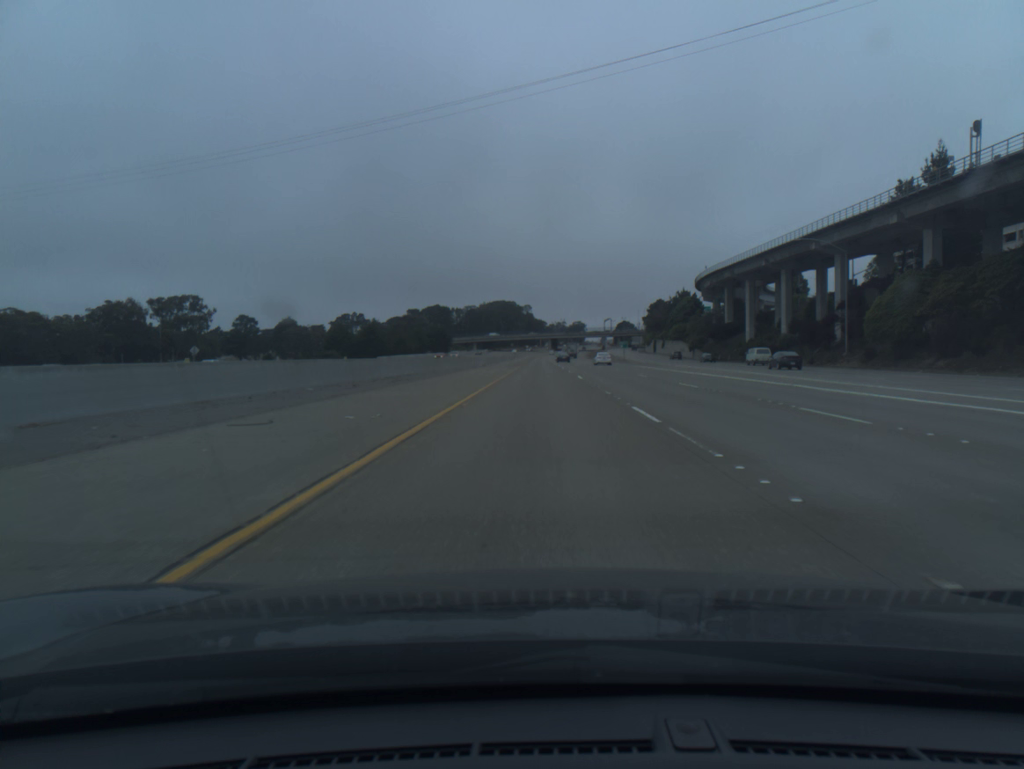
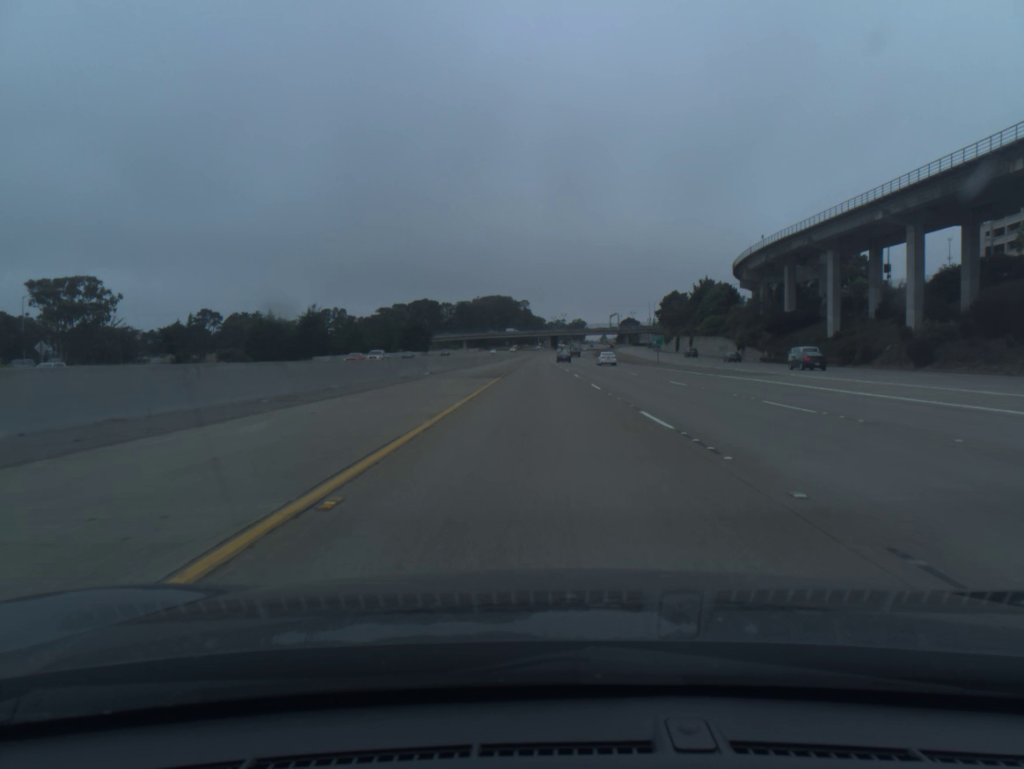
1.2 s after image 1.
(0.0, +40.9) m; 0°
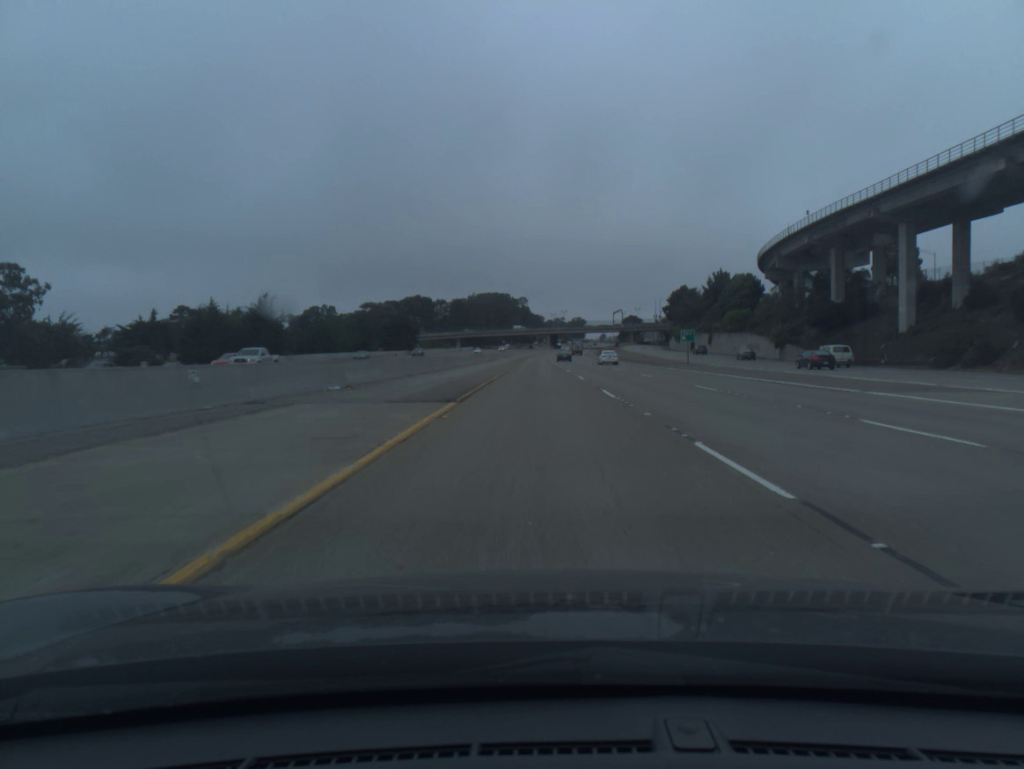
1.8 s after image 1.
(0.0, +20.5) m; 0°
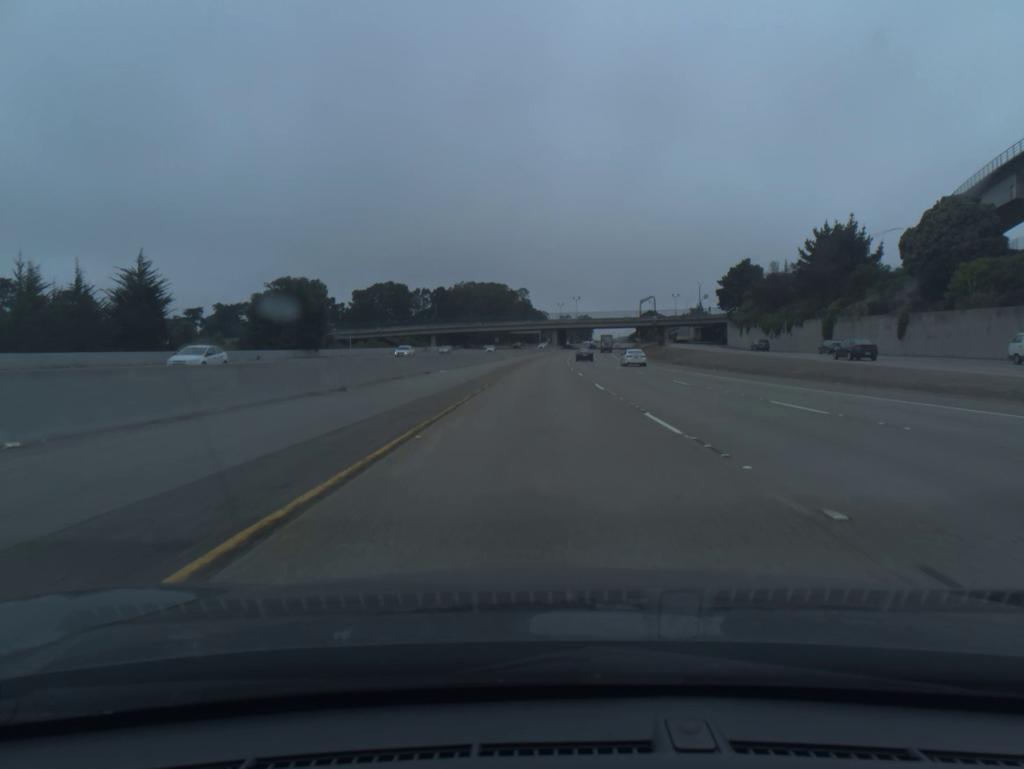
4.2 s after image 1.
(-0.2, +82.1) m; 0°
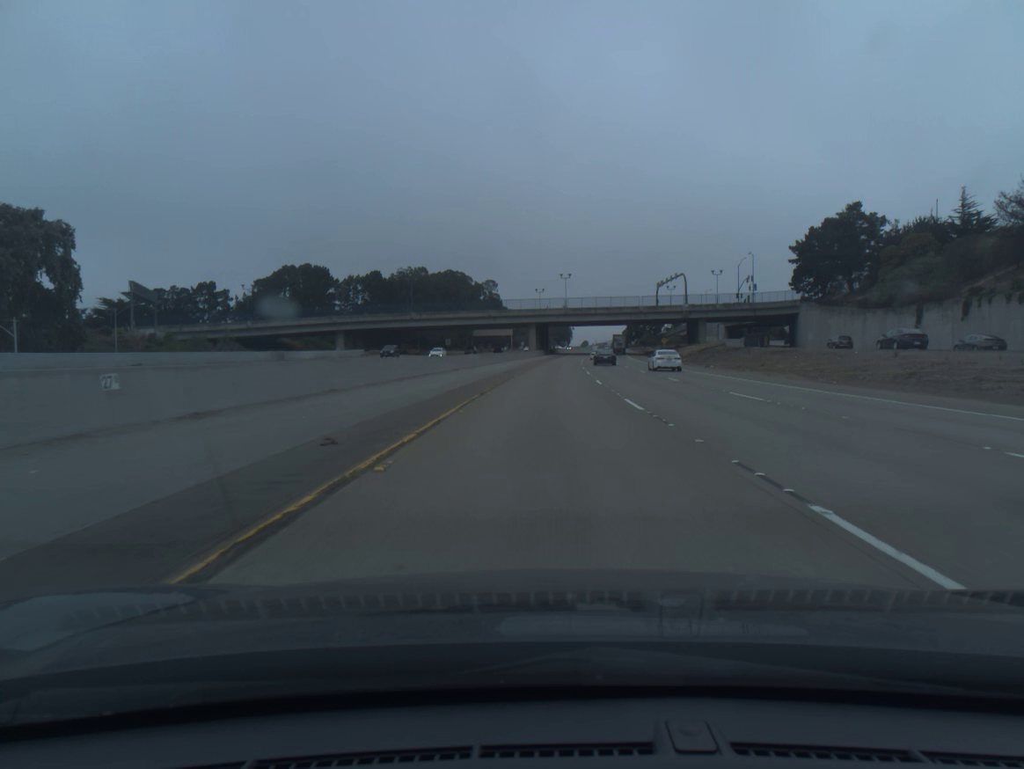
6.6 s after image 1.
(+0.9, +82.0) m; +2°
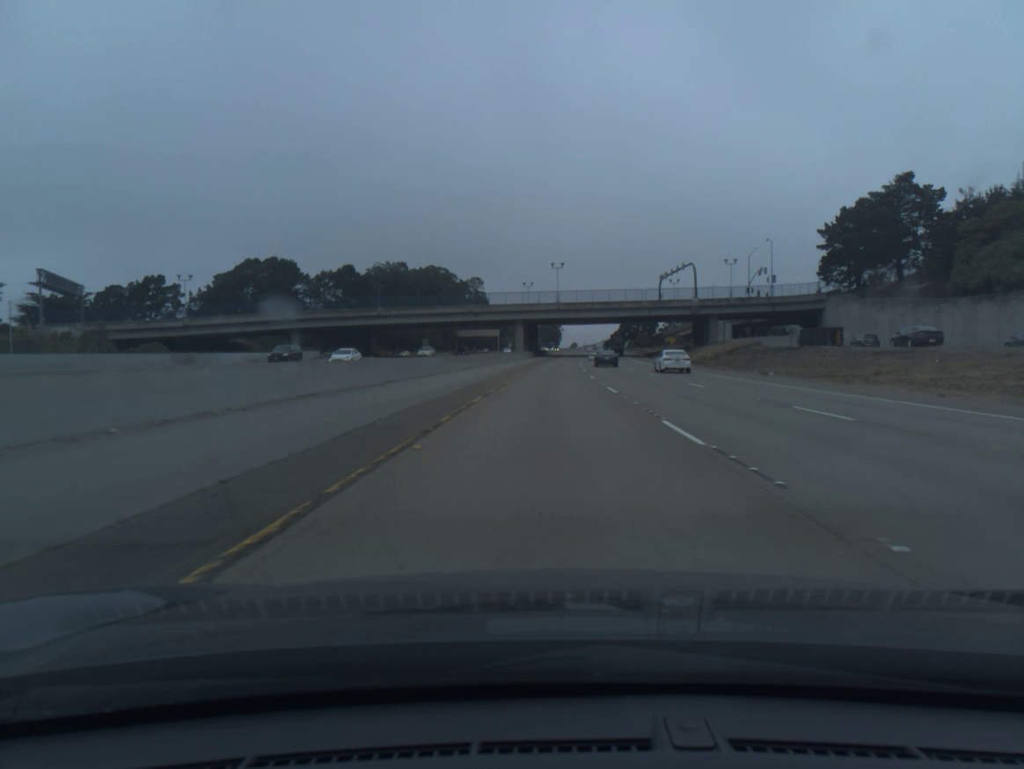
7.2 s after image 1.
(+0.1, +20.5) m; +1°
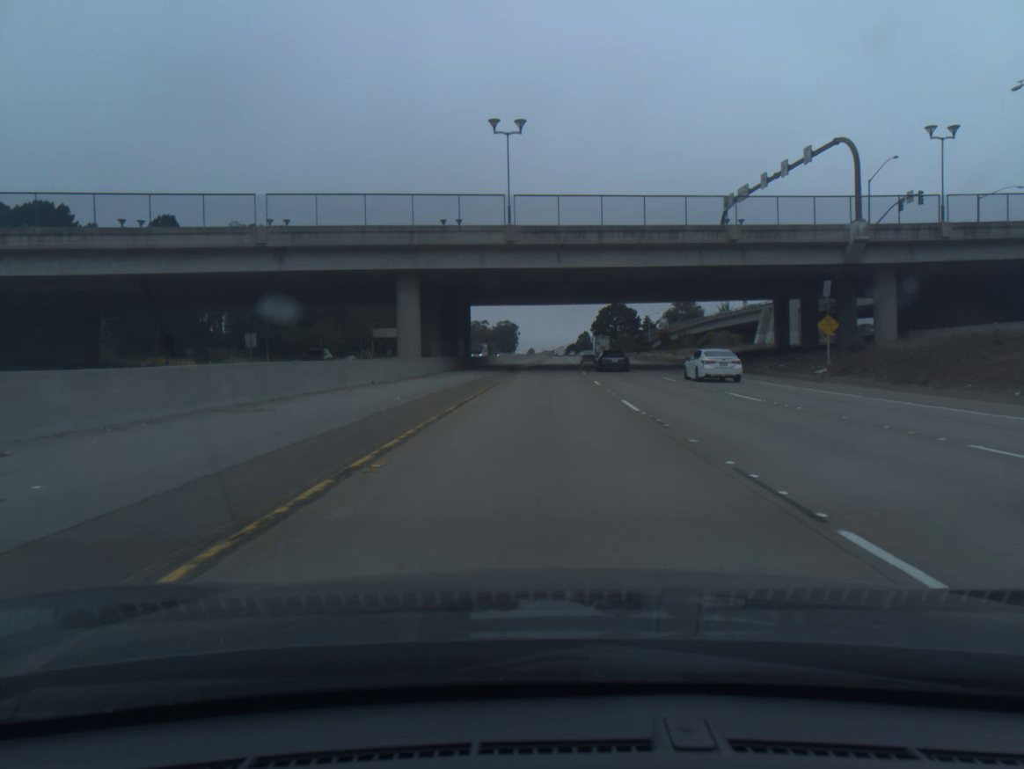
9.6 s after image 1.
(+2.4, +81.5) m; +3°
